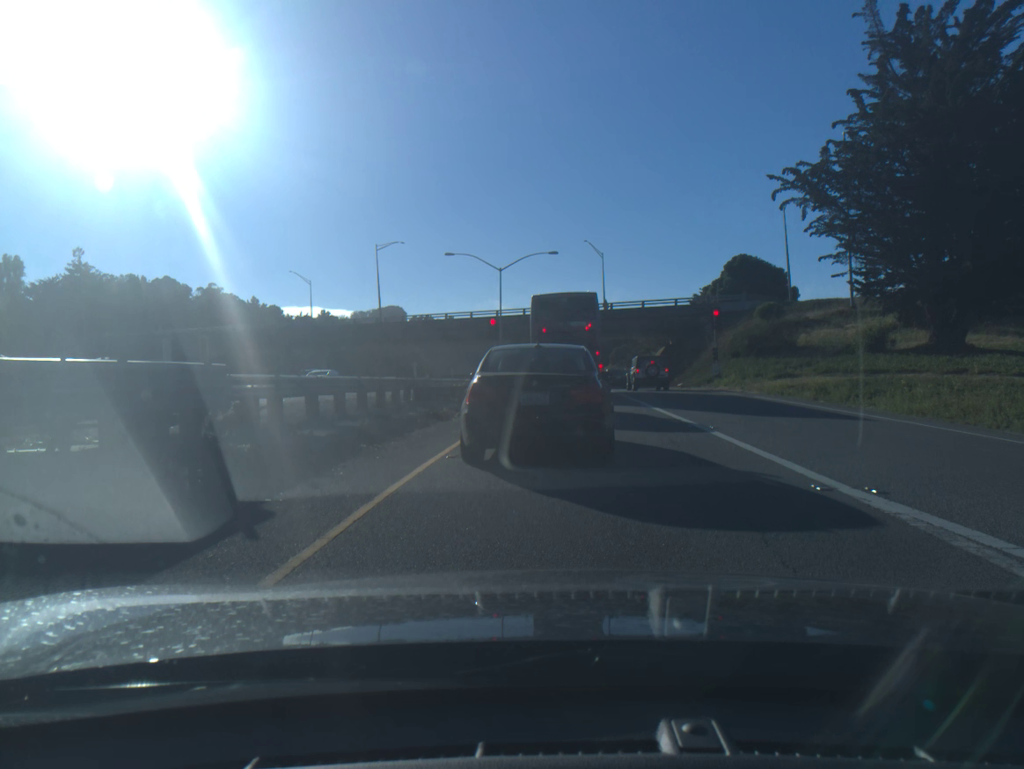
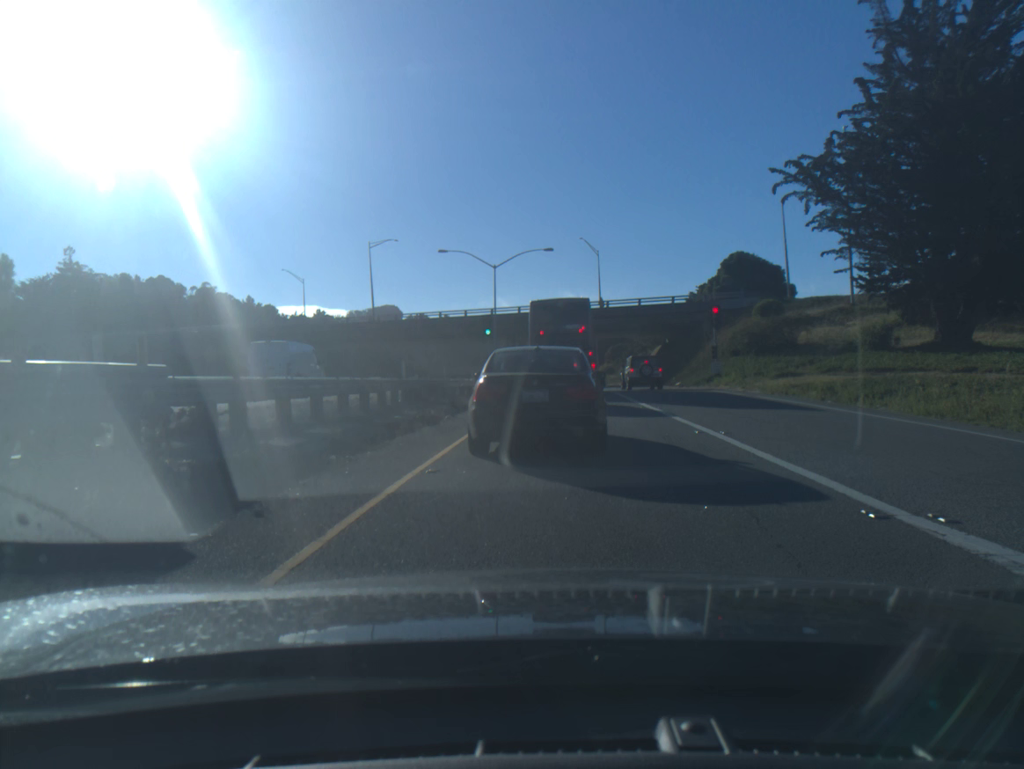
(+0.1, +1.4) m; 0°
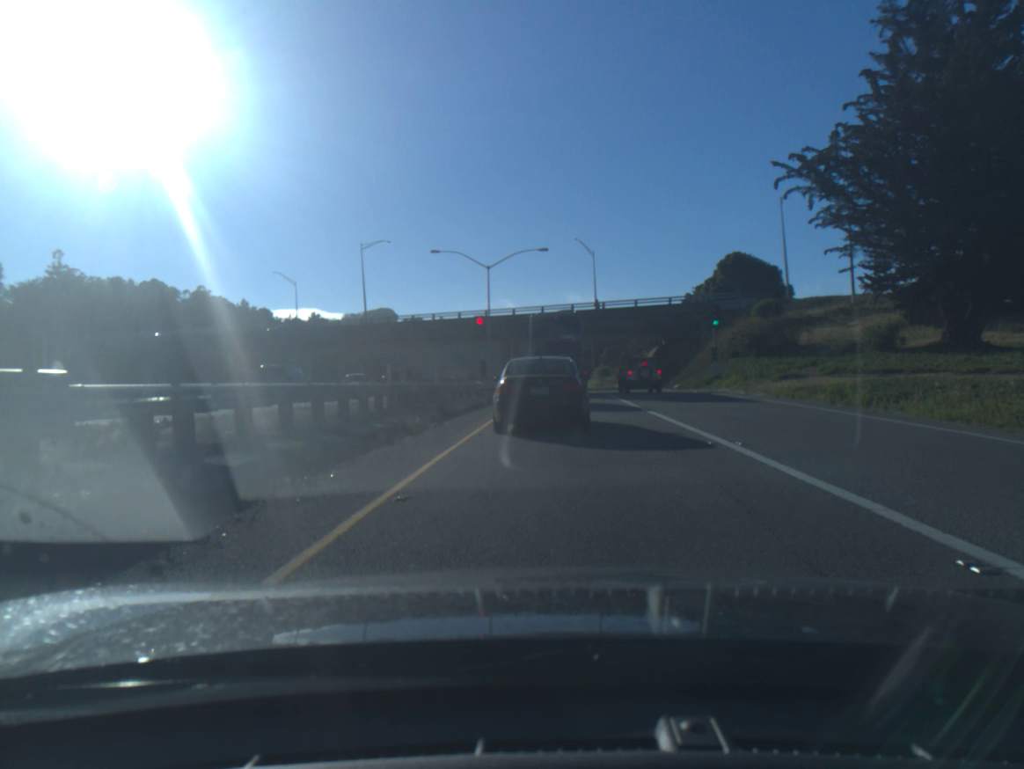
(0.0, +1.4) m; 0°
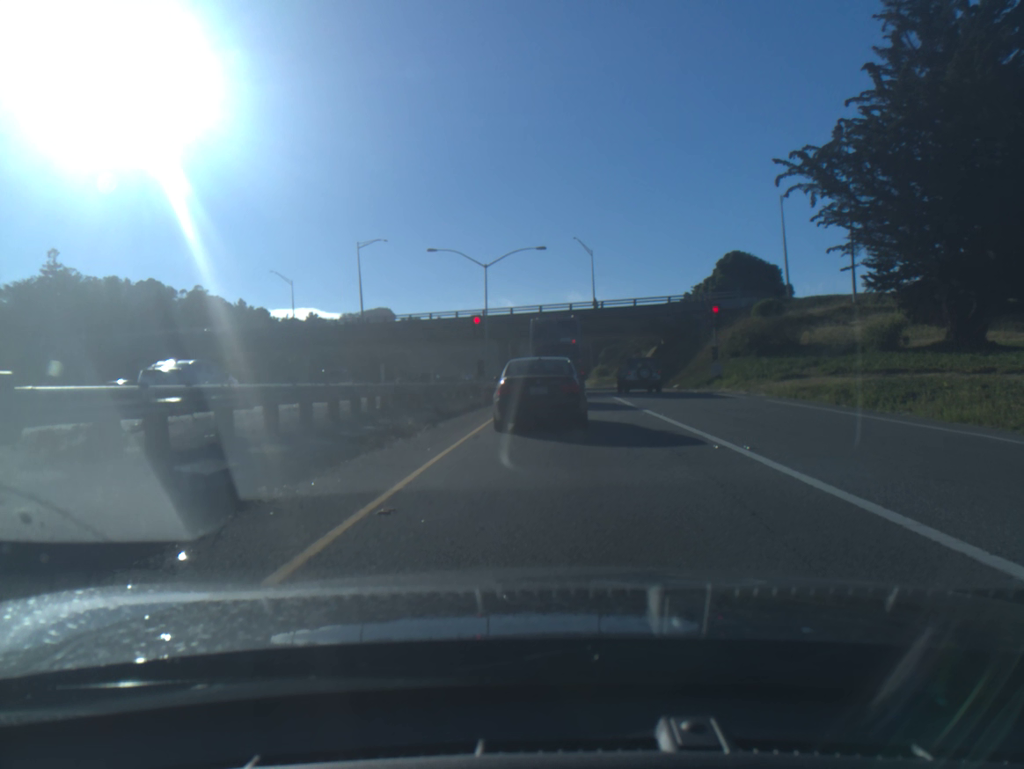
(0.0, +0.6) m; 0°
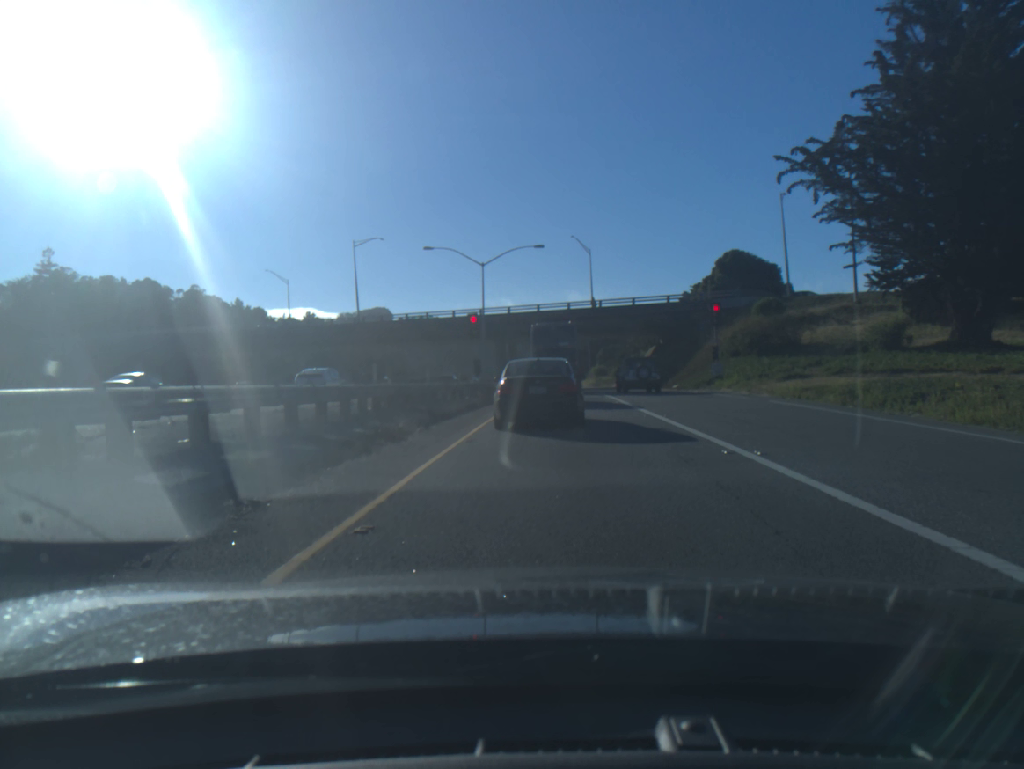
(0.0, +0.7) m; 0°
